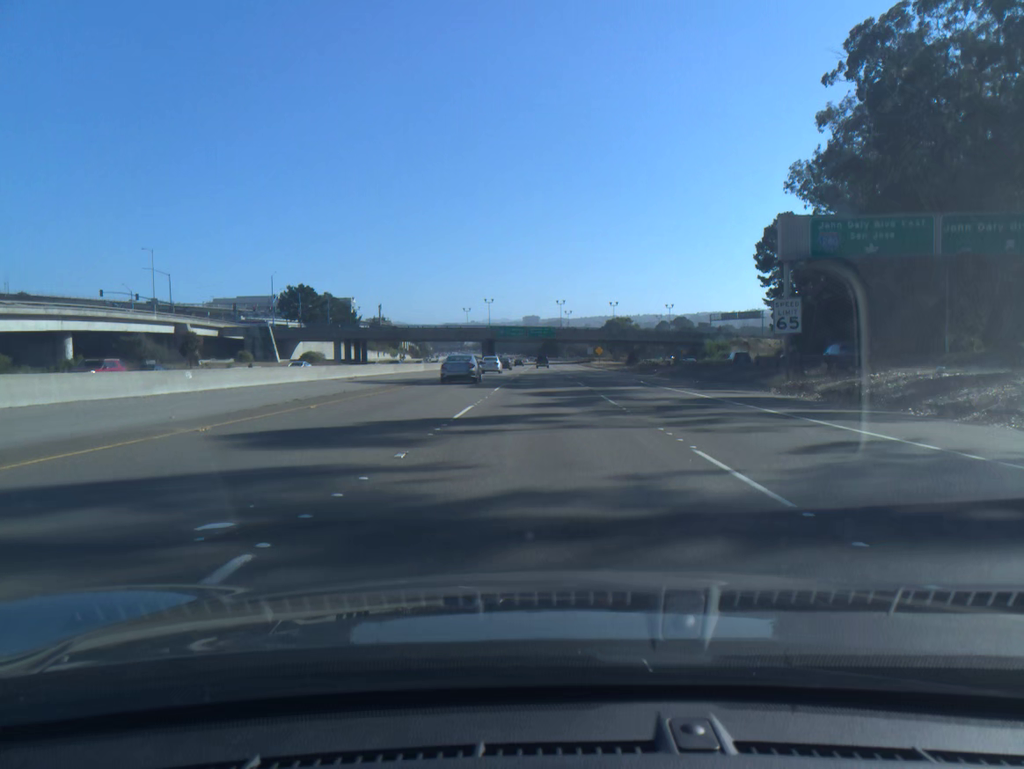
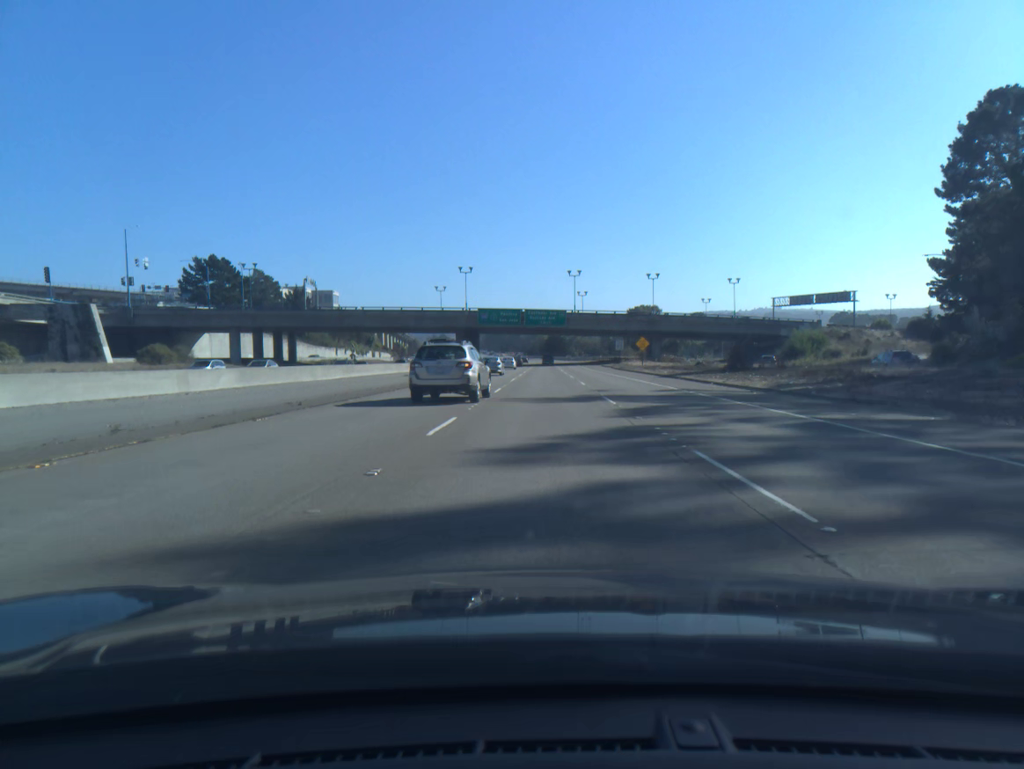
(0.0, +61.9) m; 0°
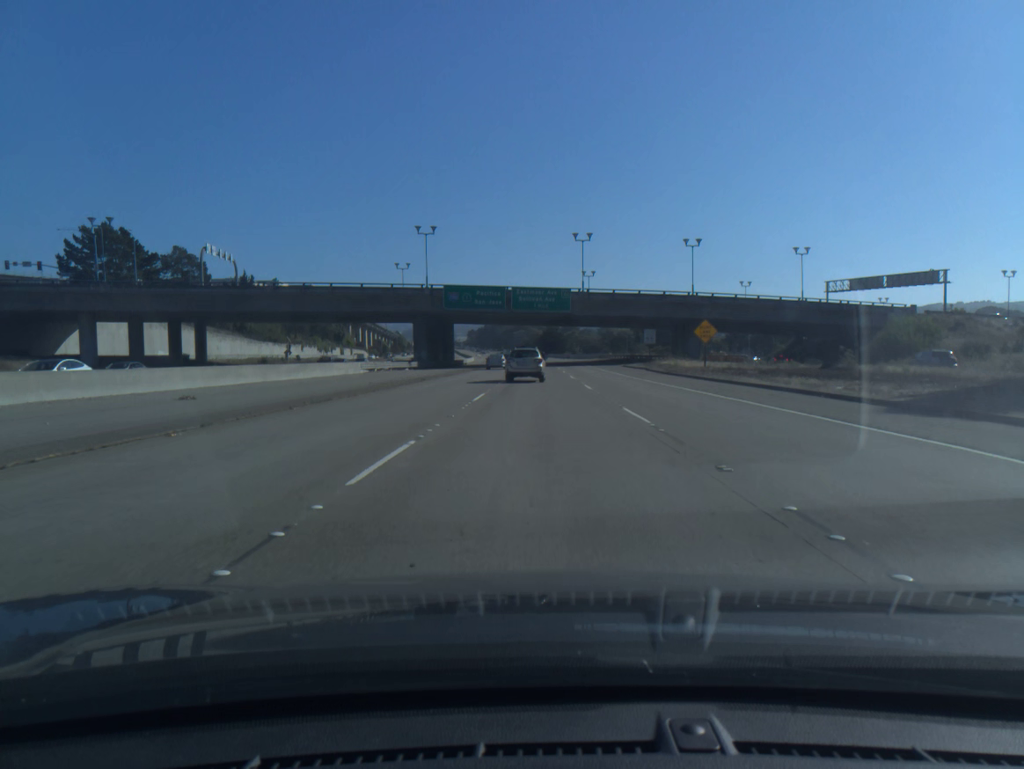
(+0.1, +37.1) m; 0°
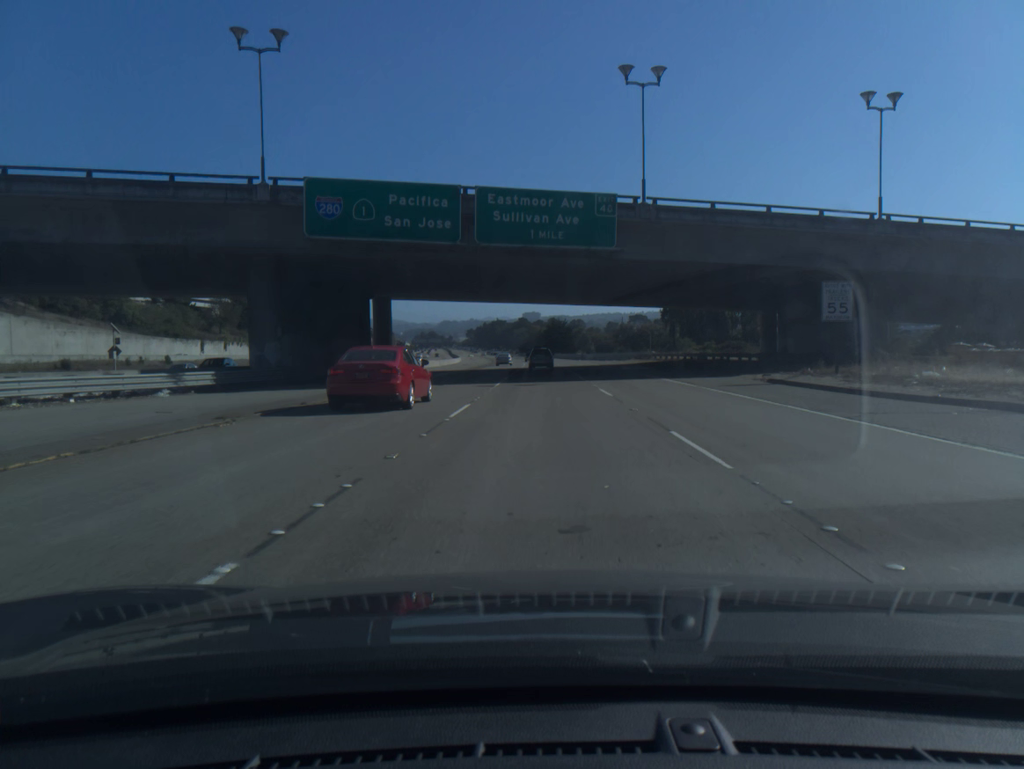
(-0.1, +49.8) m; 0°
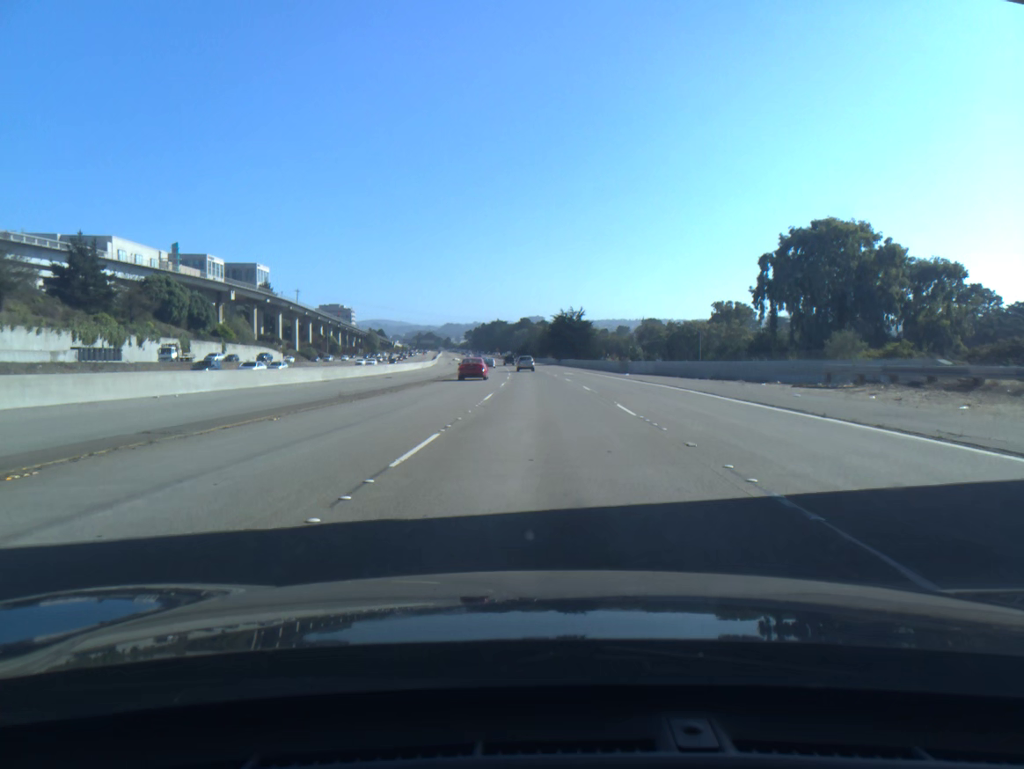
(0.0, +63.8) m; 0°
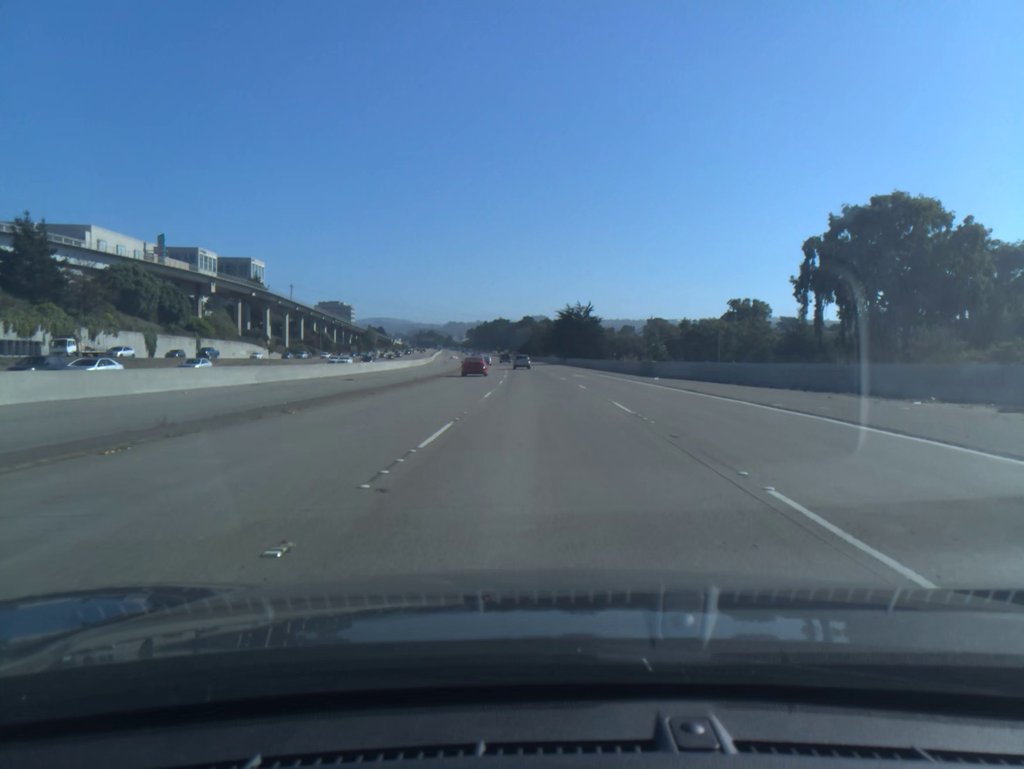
(0.0, +13.1) m; 0°
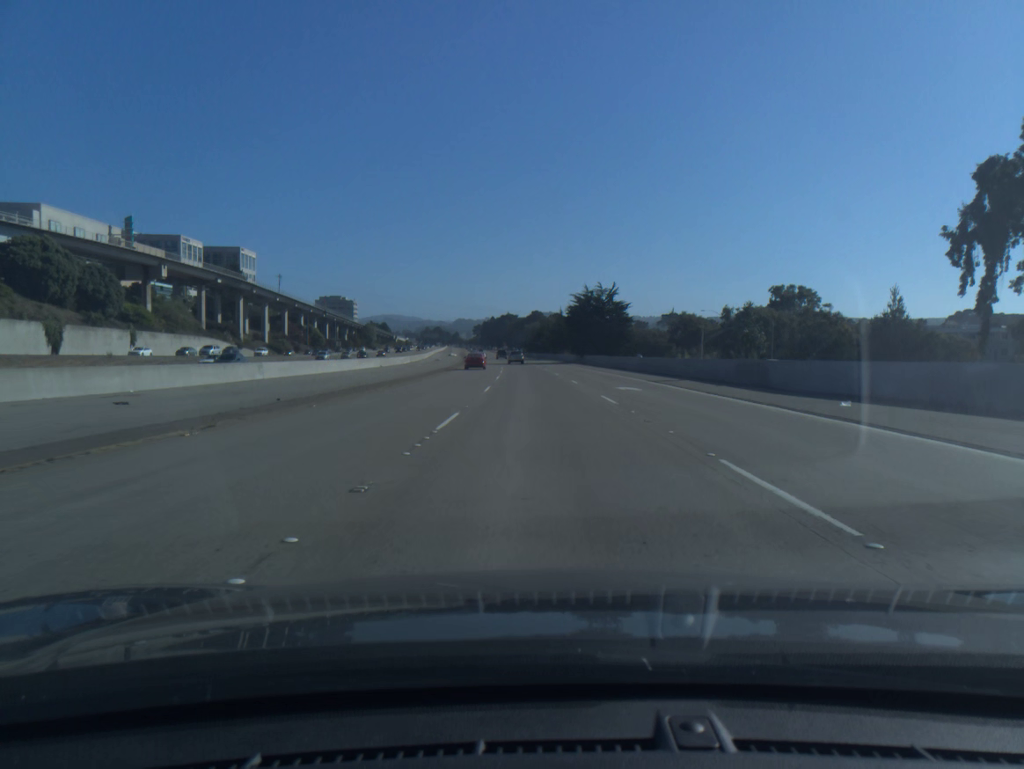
(-0.1, +26.6) m; -1°
